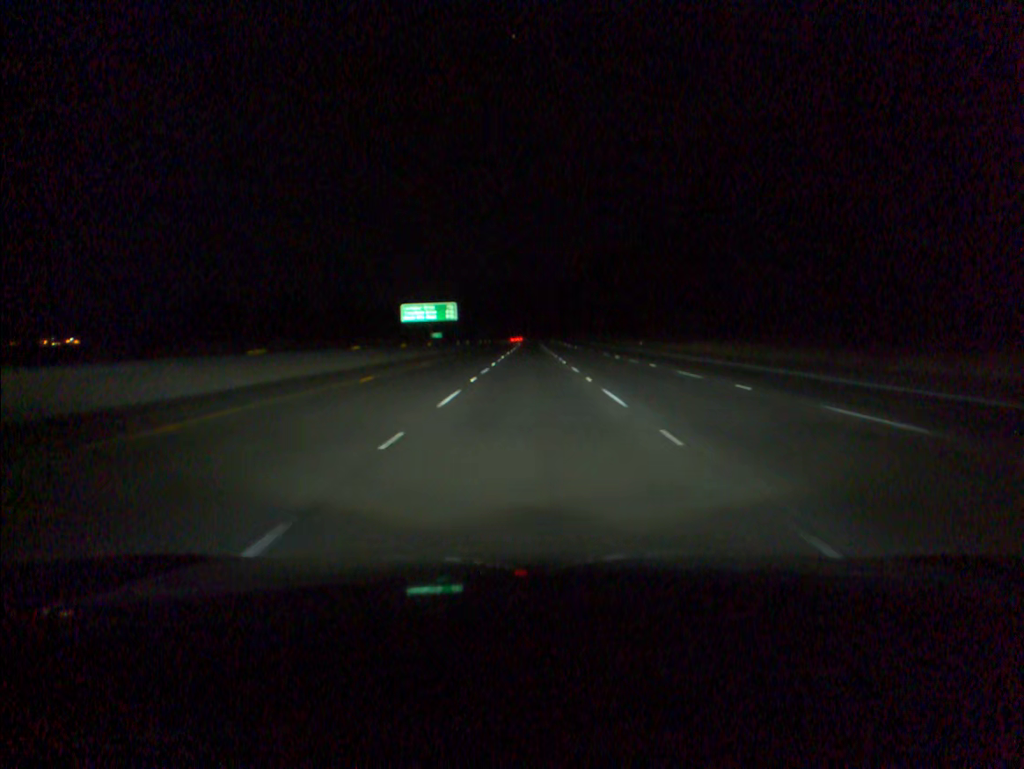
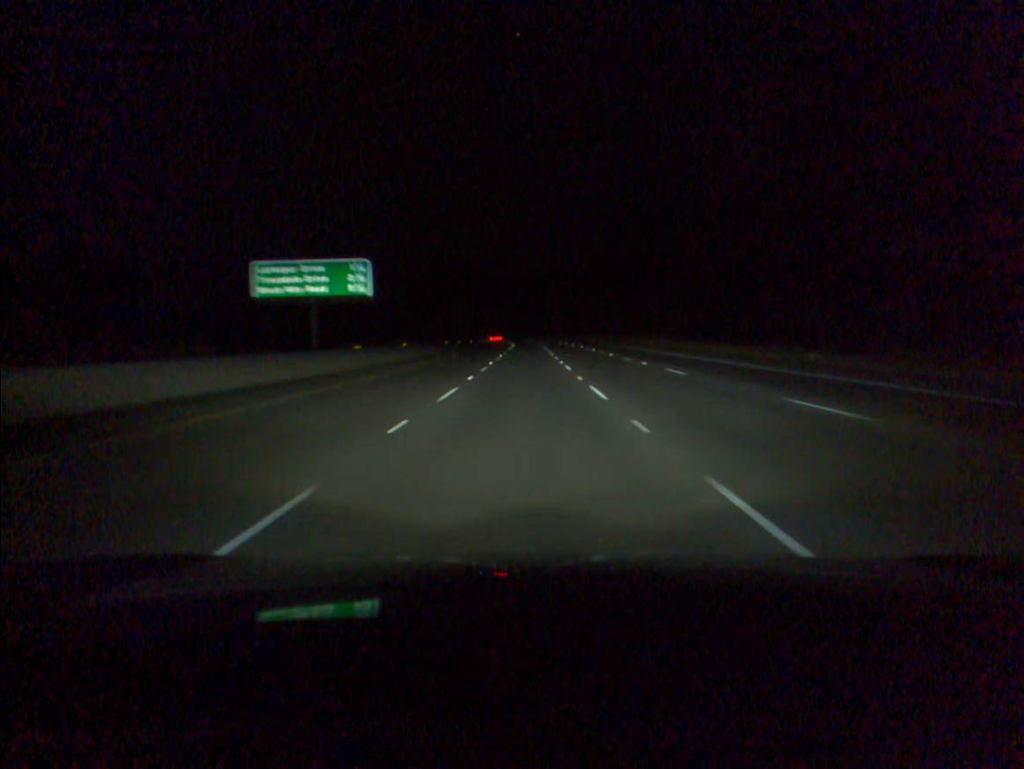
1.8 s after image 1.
(+0.1, +56.6) m; 0°
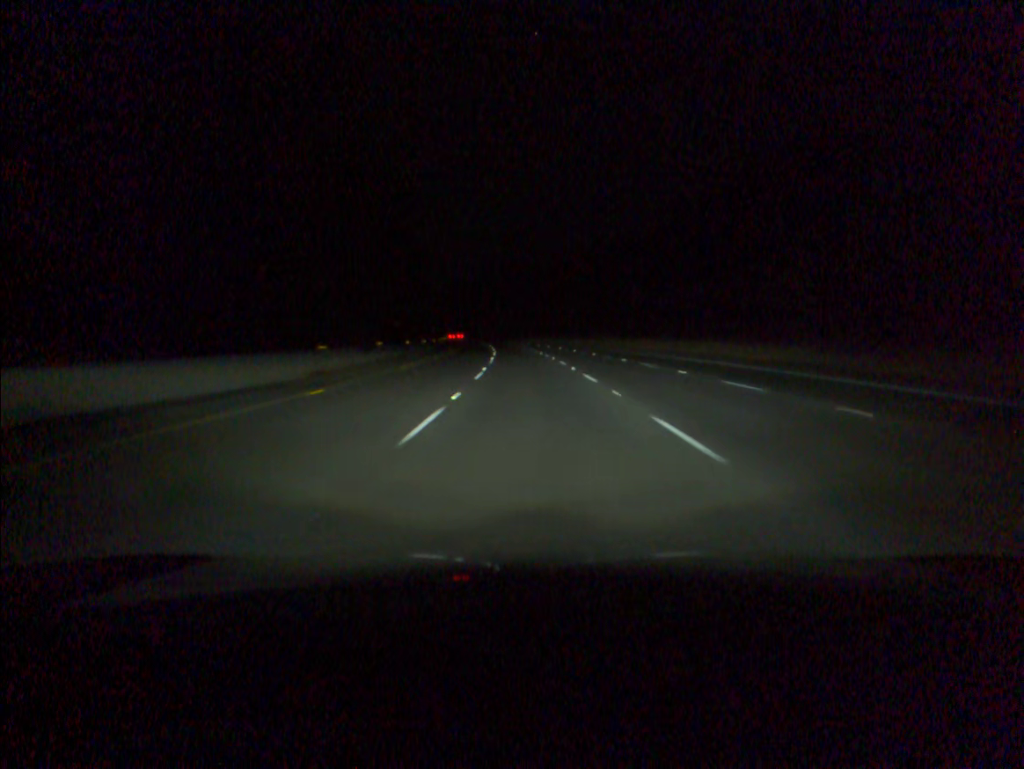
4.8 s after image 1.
(-0.4, +96.0) m; 0°
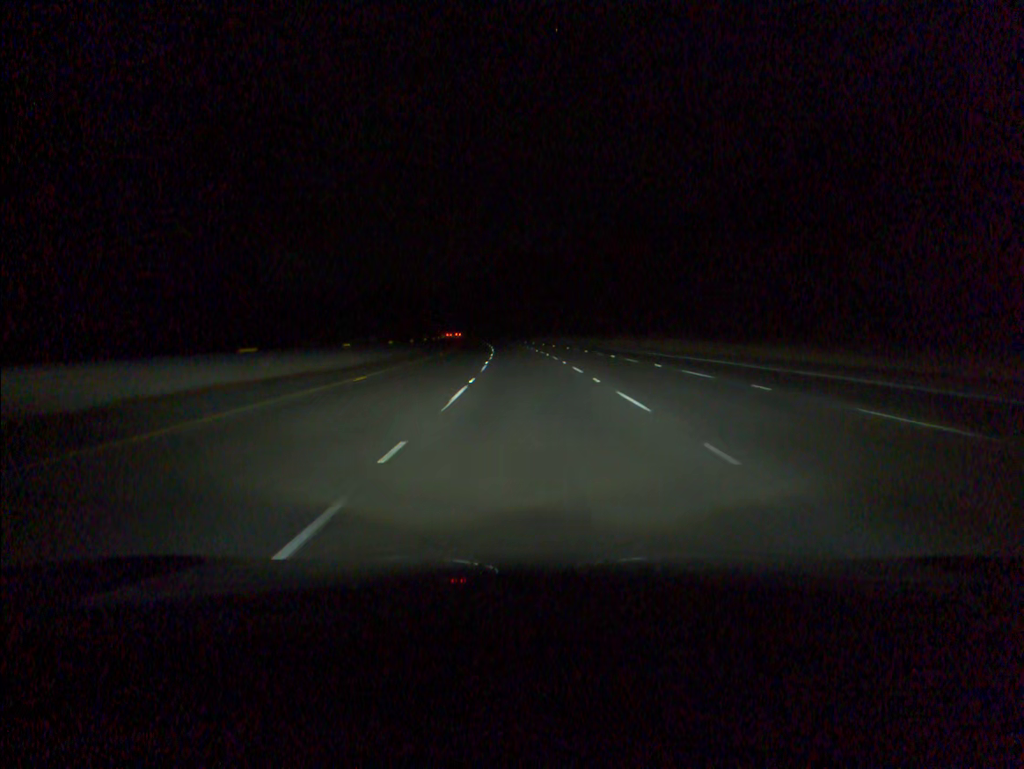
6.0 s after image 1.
(-0.4, +38.4) m; -1°
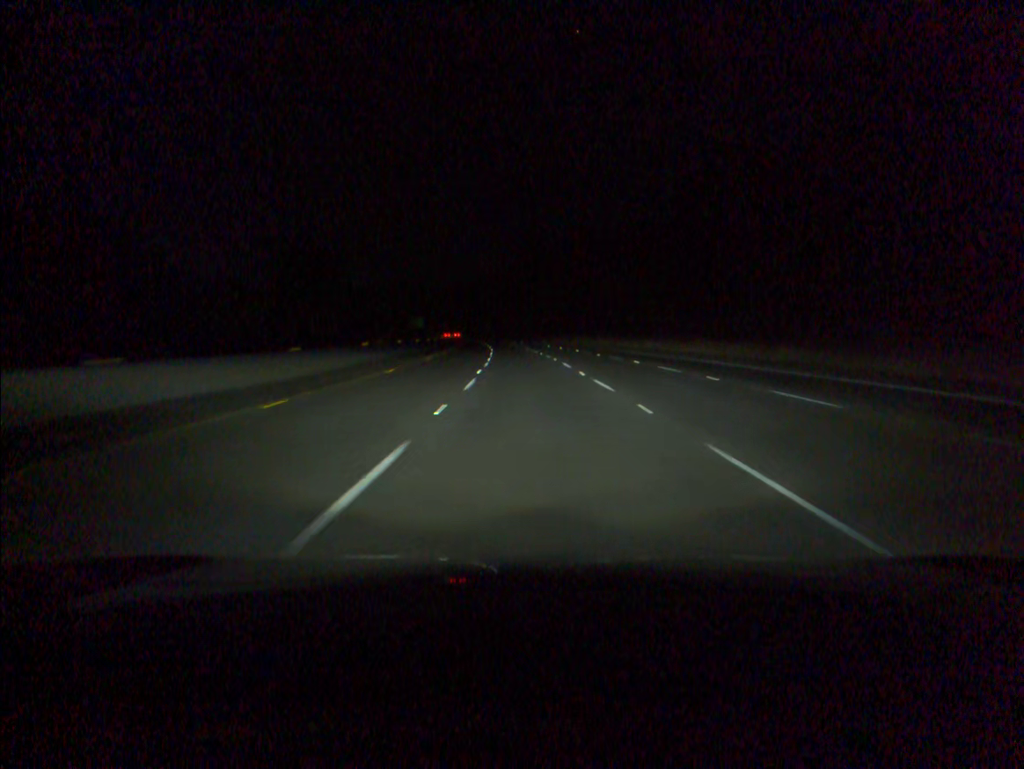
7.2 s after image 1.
(-0.5, +38.3) m; -1°
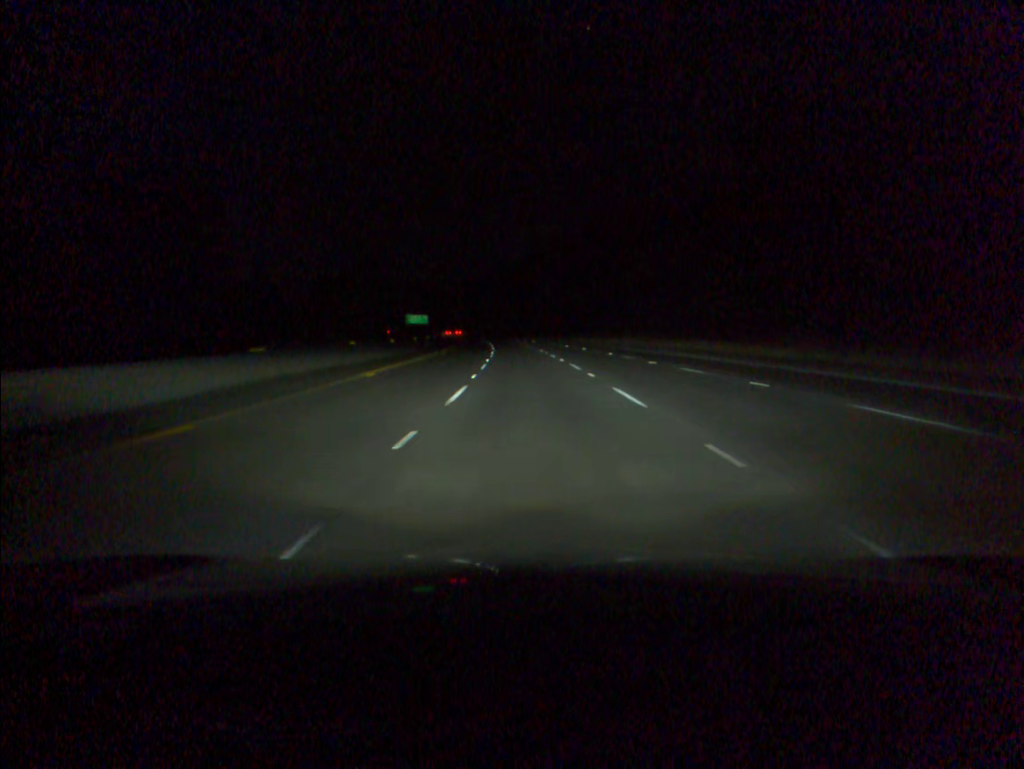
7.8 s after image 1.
(-0.1, +19.1) m; -1°
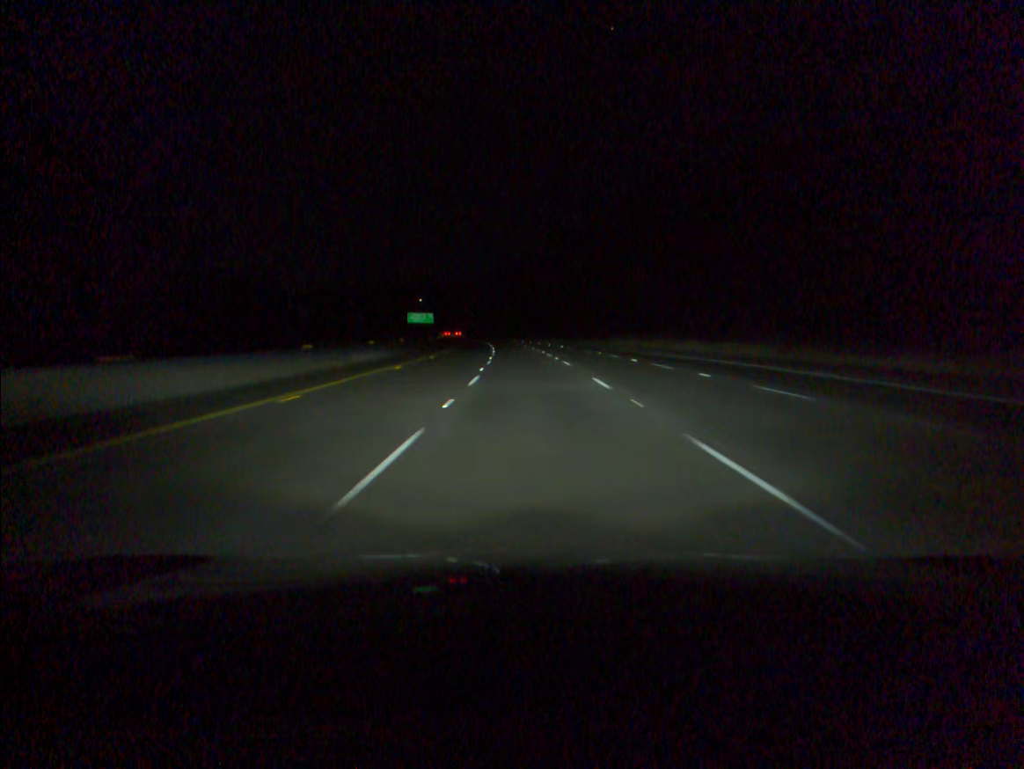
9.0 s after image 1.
(-0.5, +38.2) m; -2°
